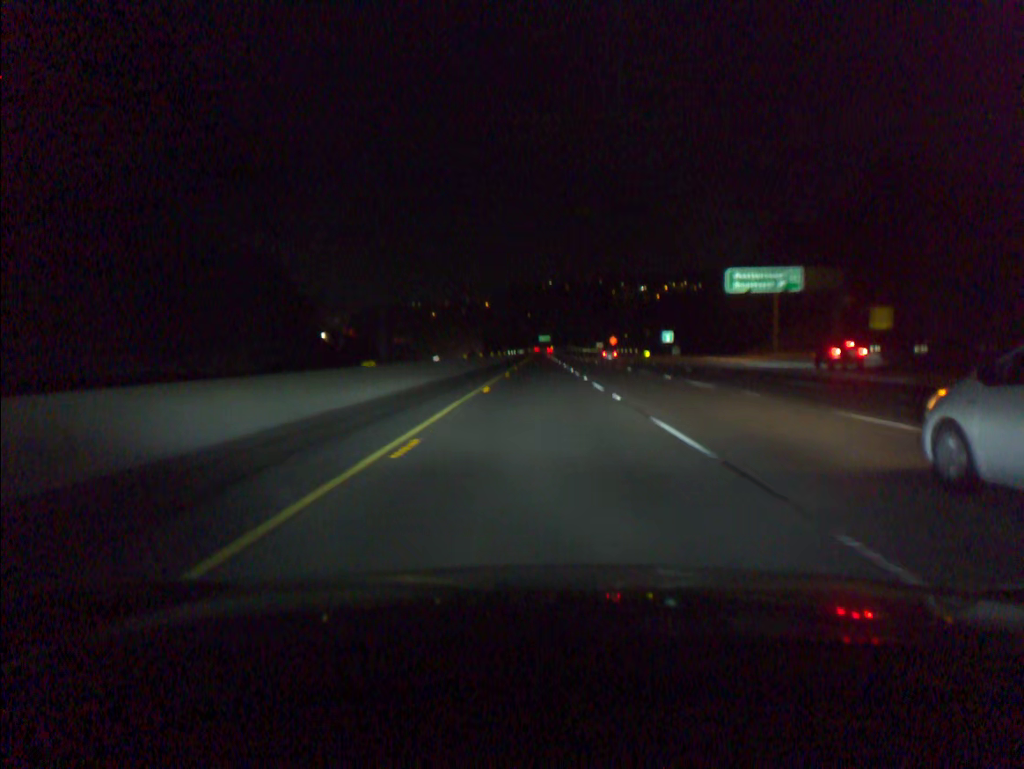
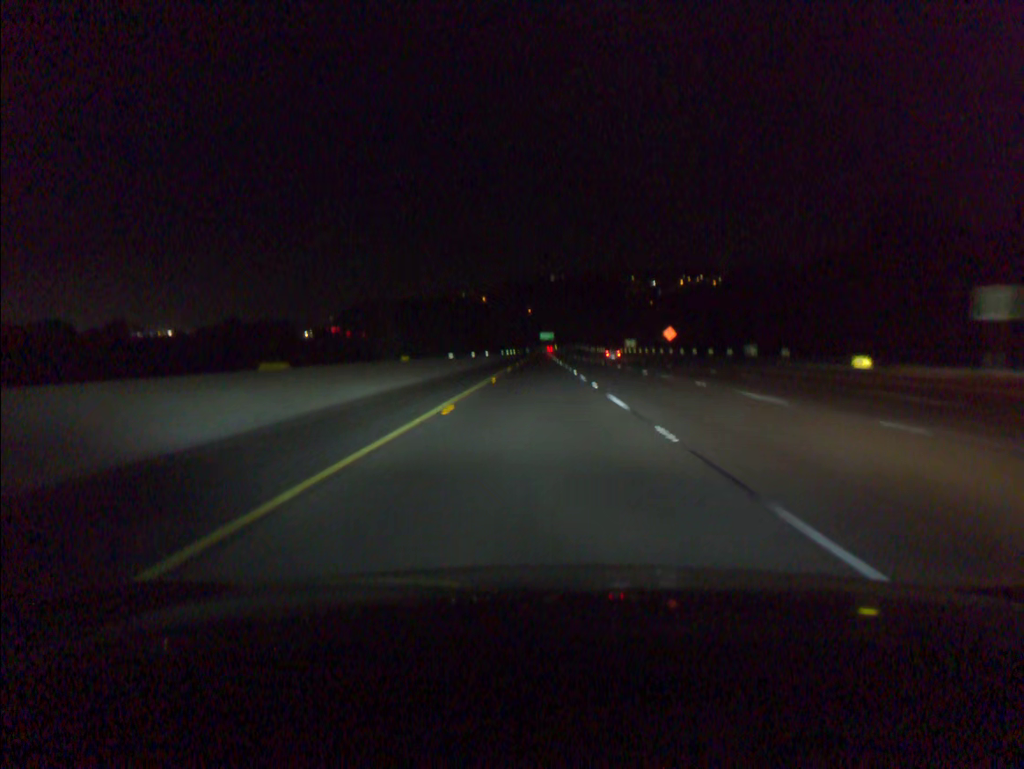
(-0.2, +81.1) m; 0°
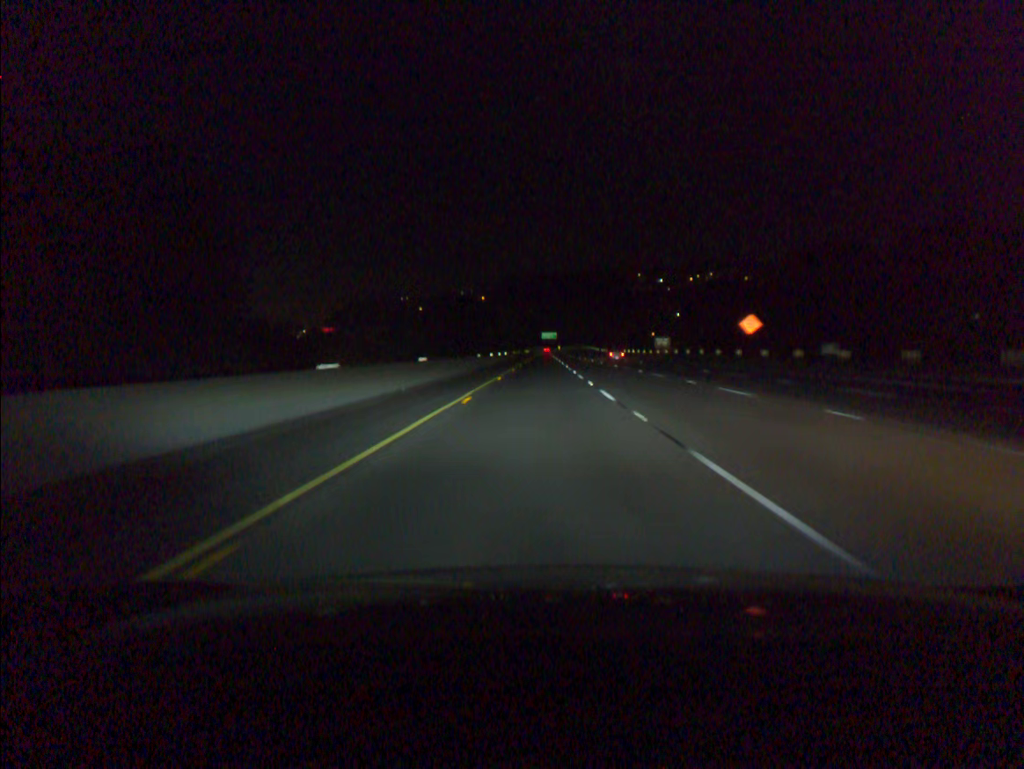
(-0.1, +40.5) m; 0°
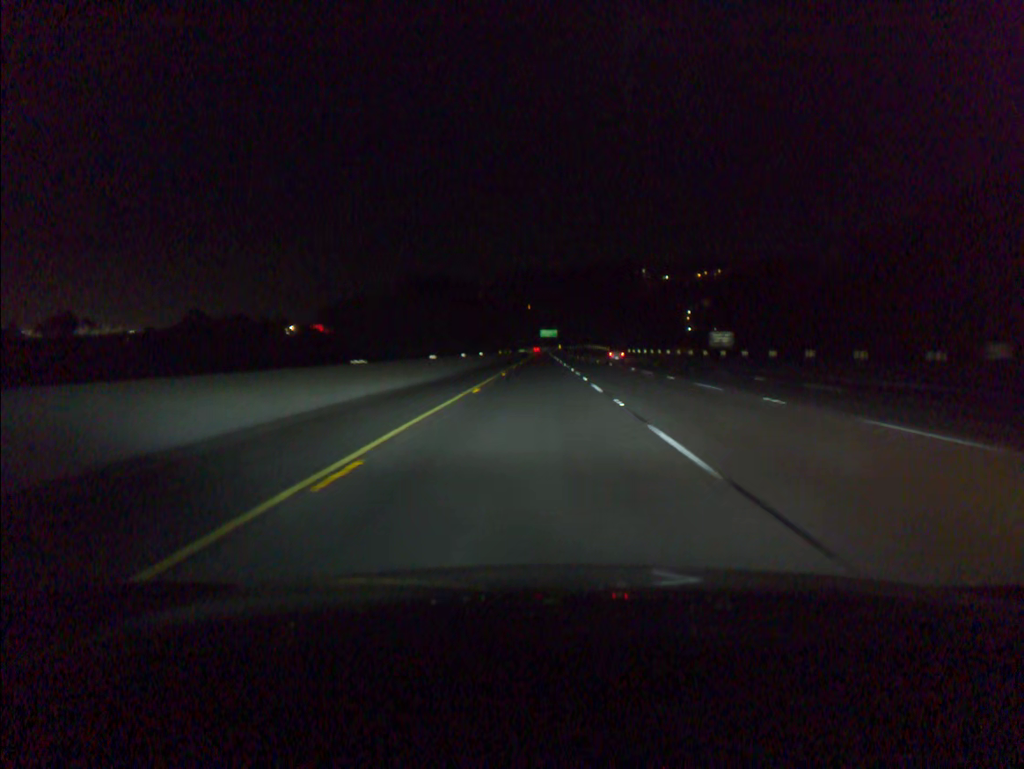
(0.0, +40.5) m; 0°
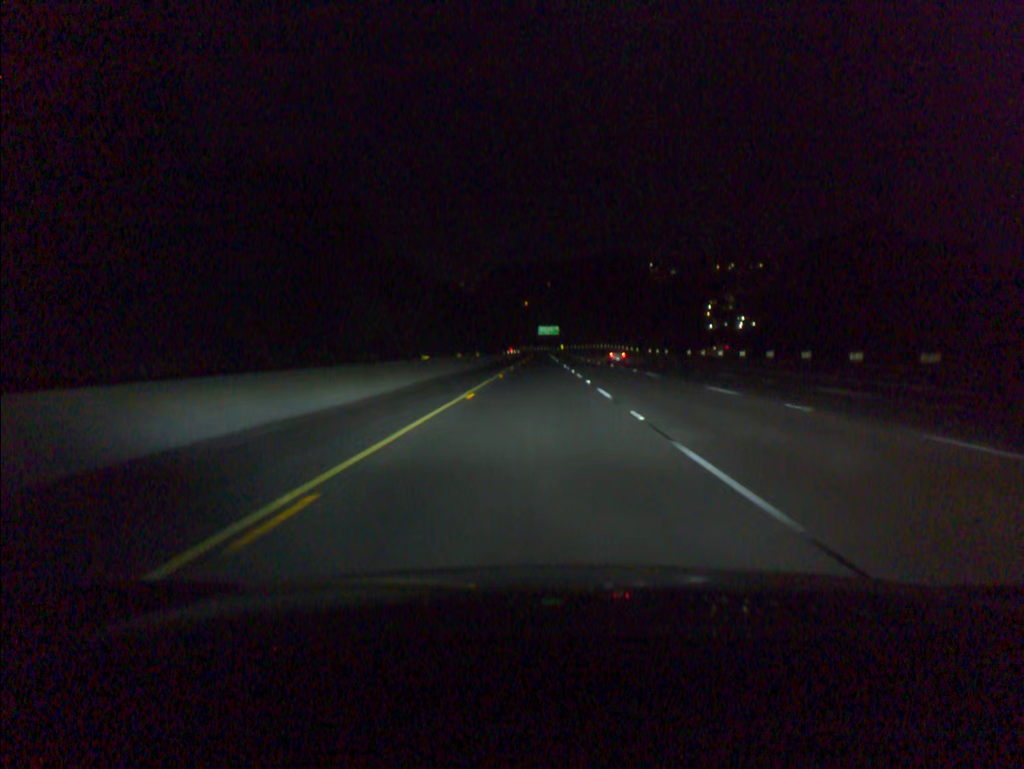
(0.0, +60.5) m; 0°
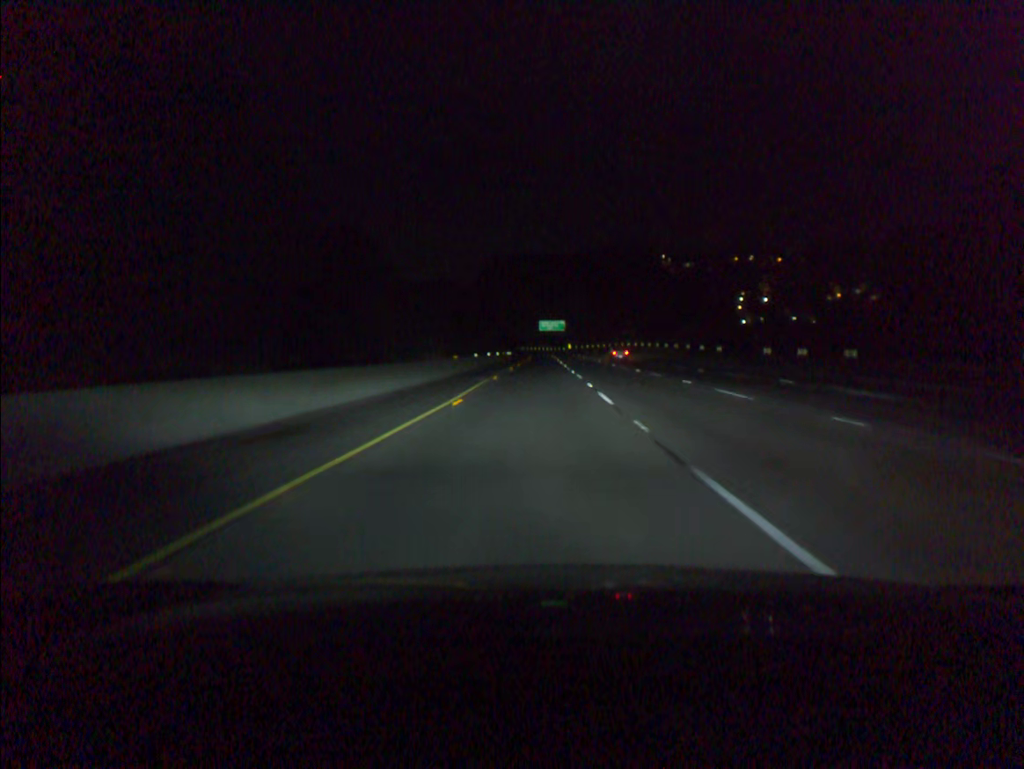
(+0.1, +60.4) m; 0°
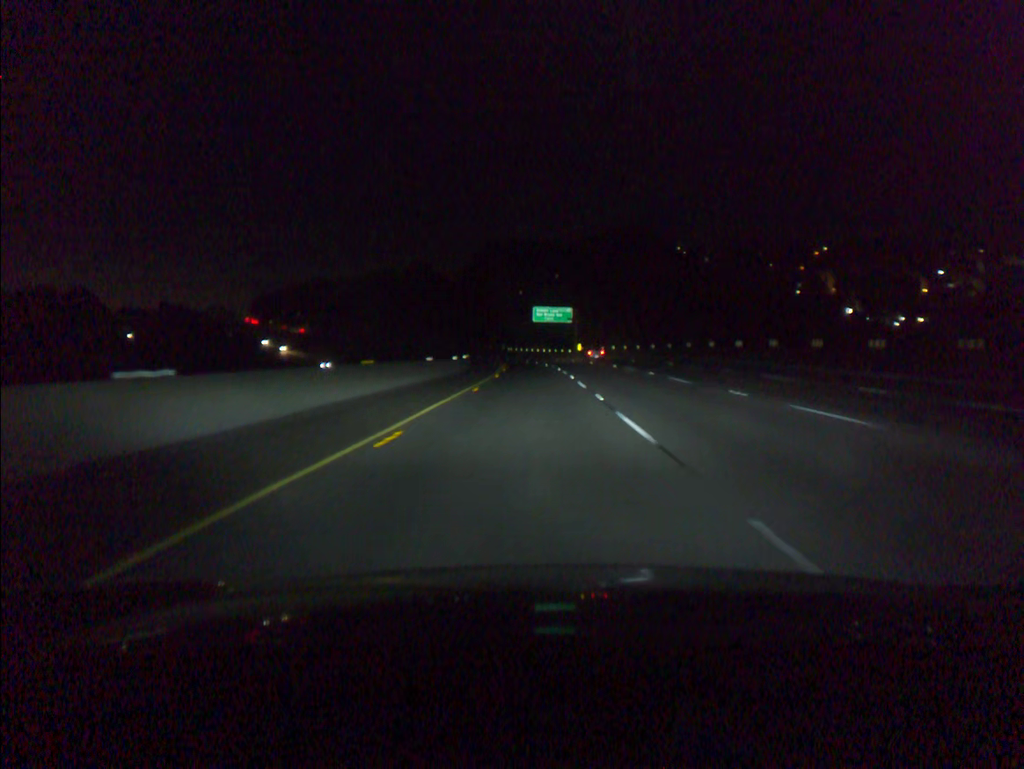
(+0.1, +80.6) m; 0°
